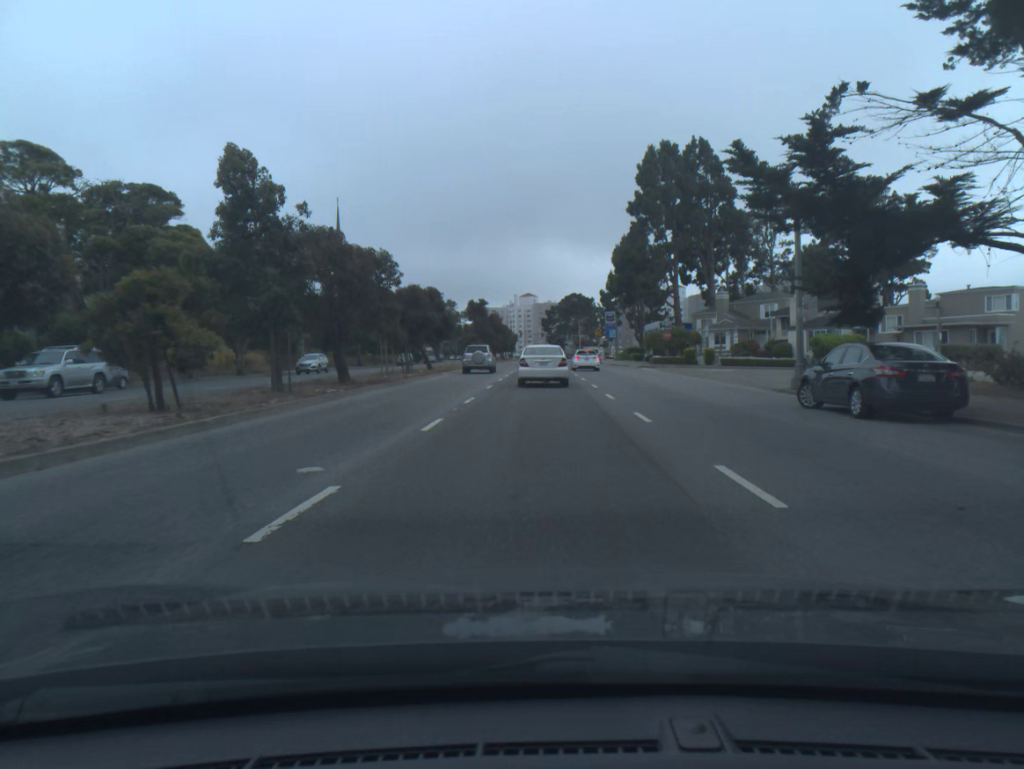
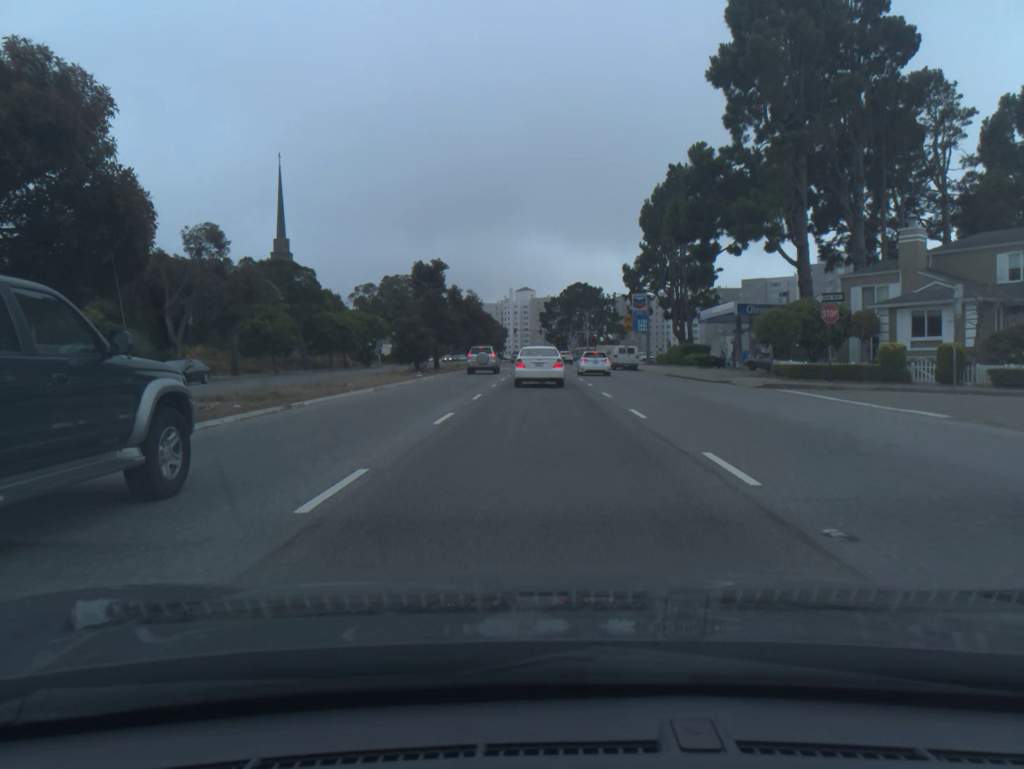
(0.0, +41.6) m; 0°
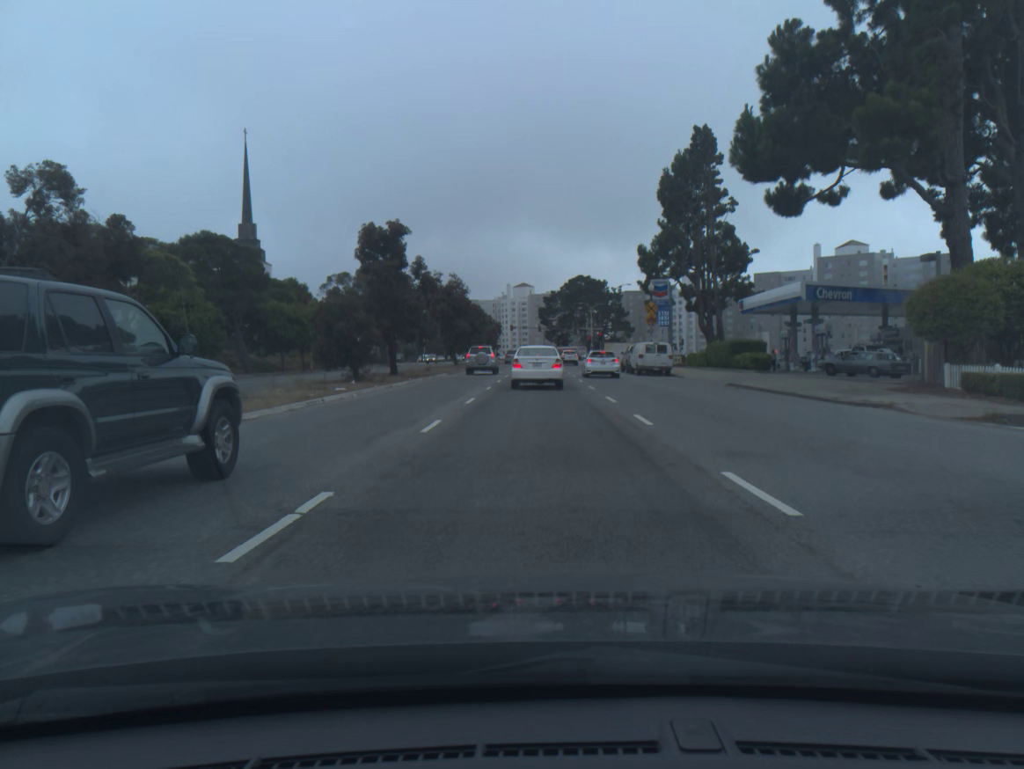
(0.0, +16.2) m; 0°
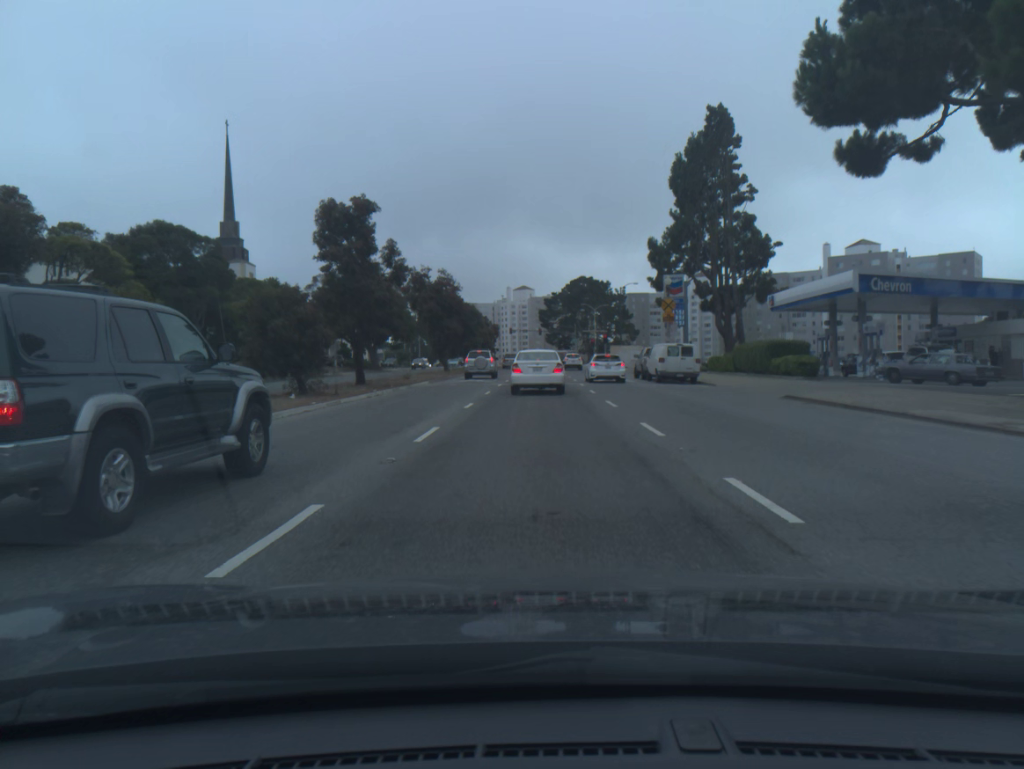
(0.0, +7.7) m; 0°
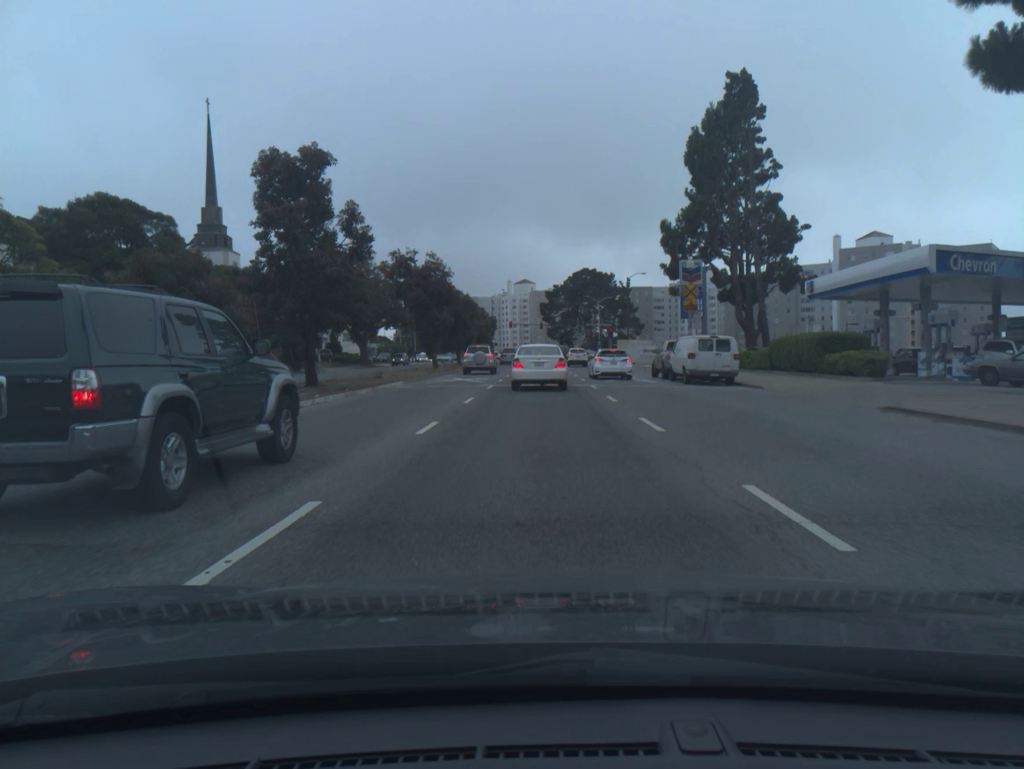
(0.0, +7.4) m; 0°
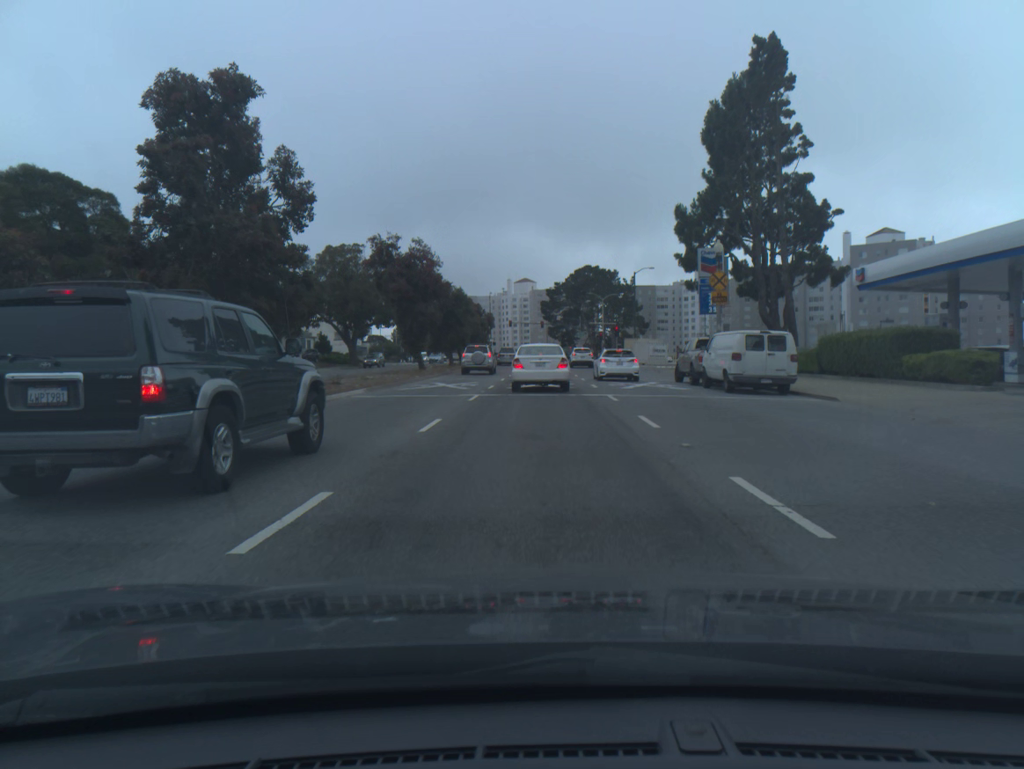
(0.0, +7.0) m; 0°
